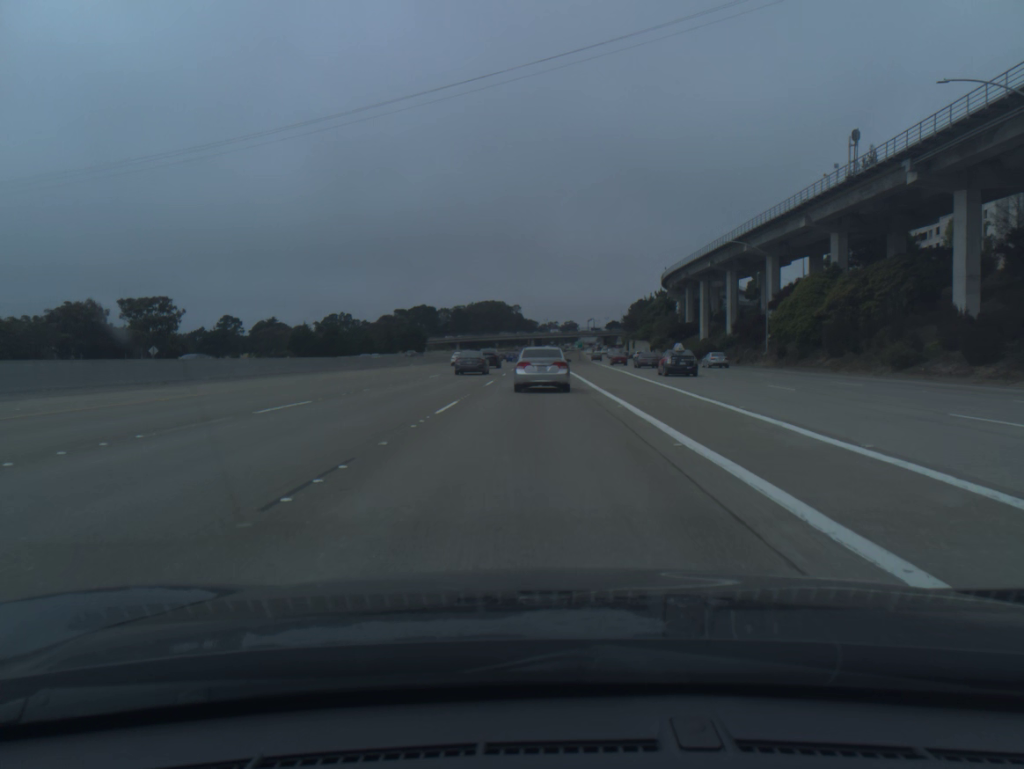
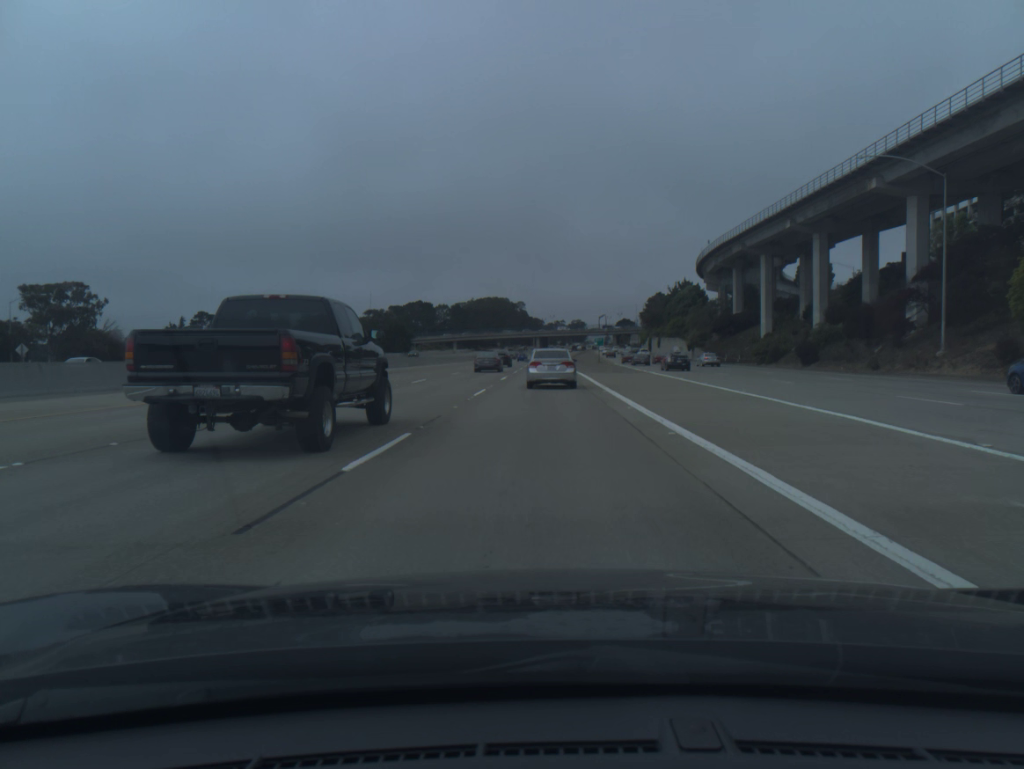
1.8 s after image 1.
(-0.1, +36.3) m; 0°
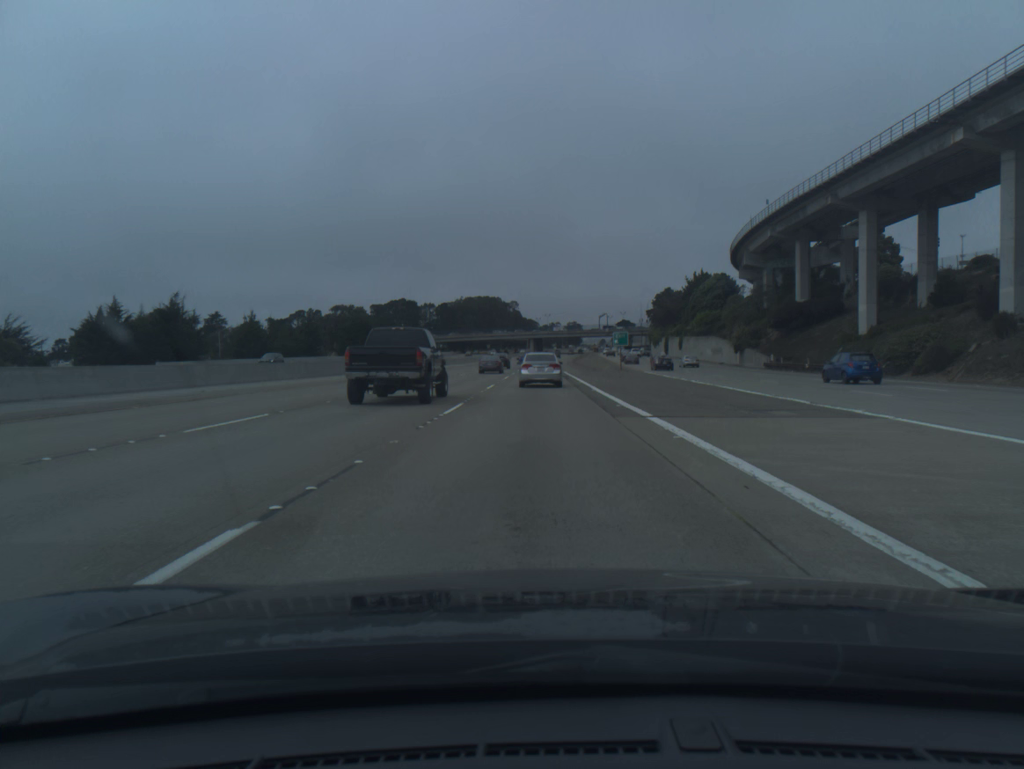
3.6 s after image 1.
(+0.1, +35.6) m; 0°
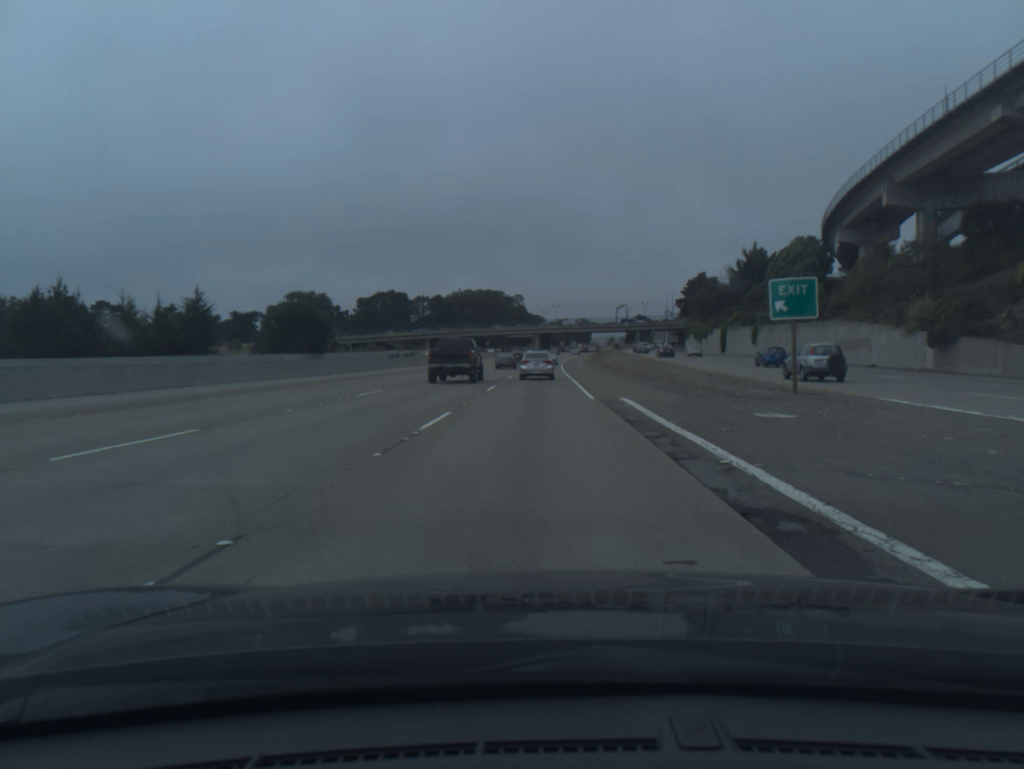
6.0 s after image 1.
(-0.2, +47.3) m; -1°
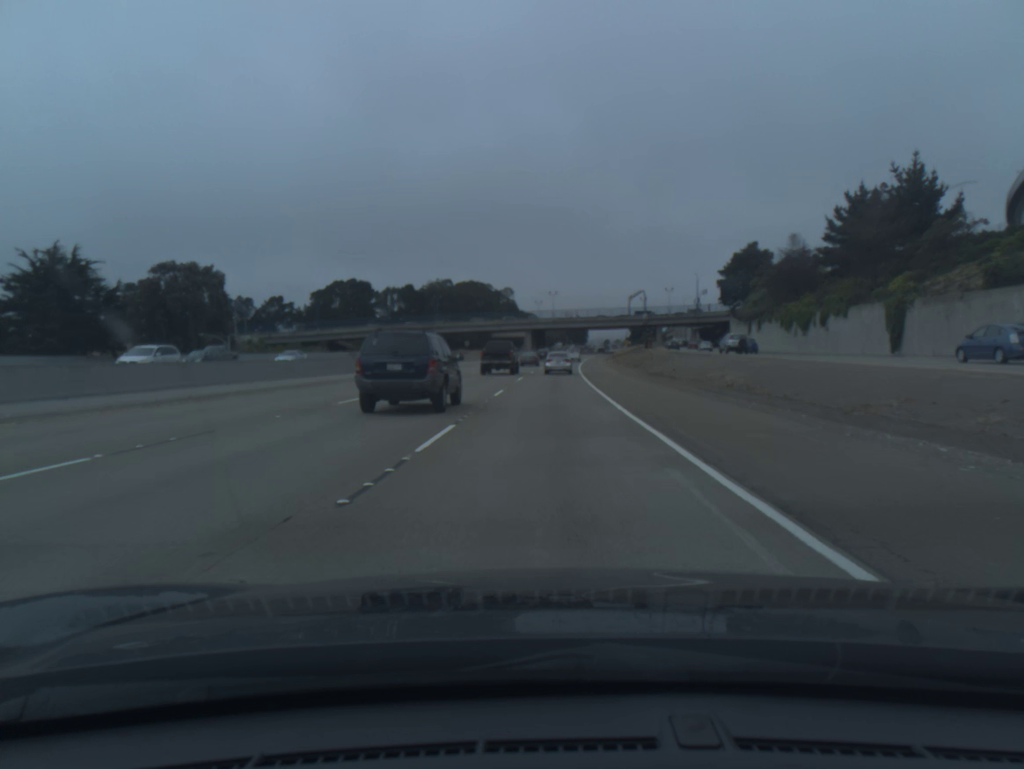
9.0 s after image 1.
(0.0, +61.3) m; 0°
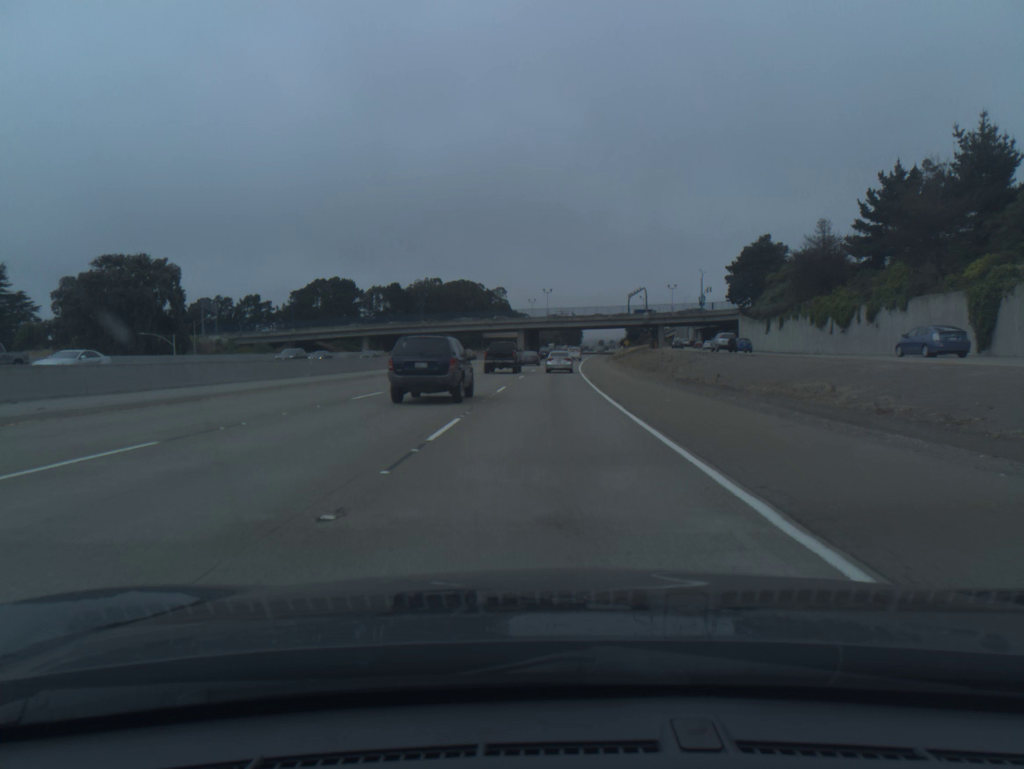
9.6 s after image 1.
(0.0, +12.7) m; 0°
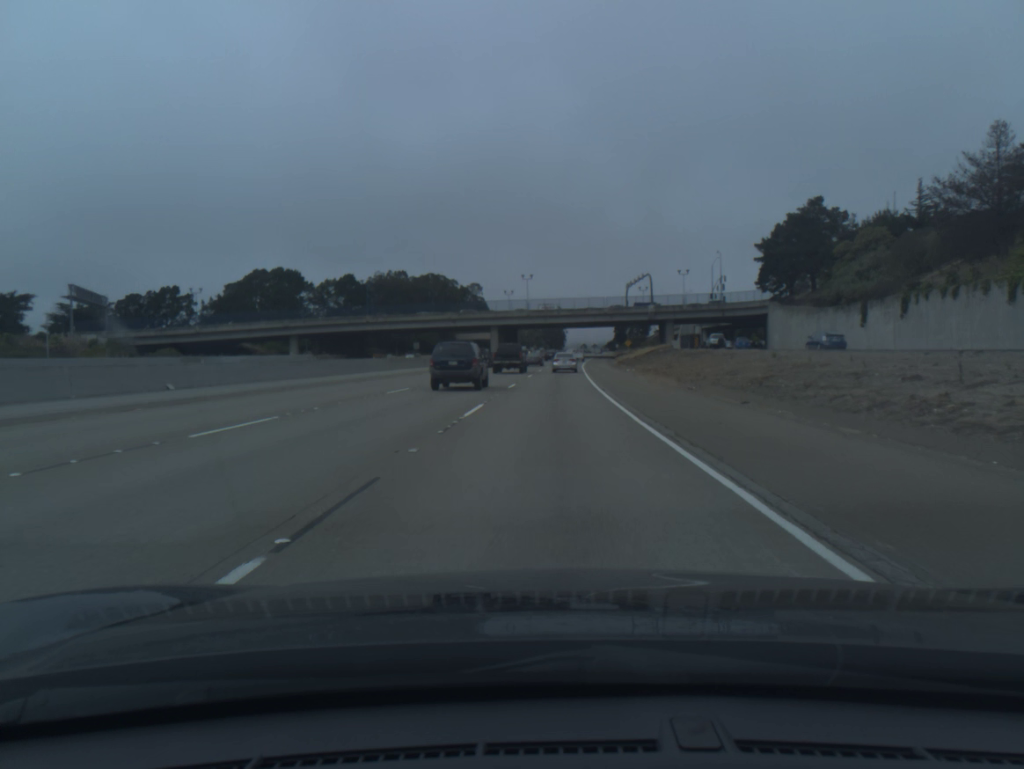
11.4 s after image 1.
(+0.5, +39.1) m; +1°
